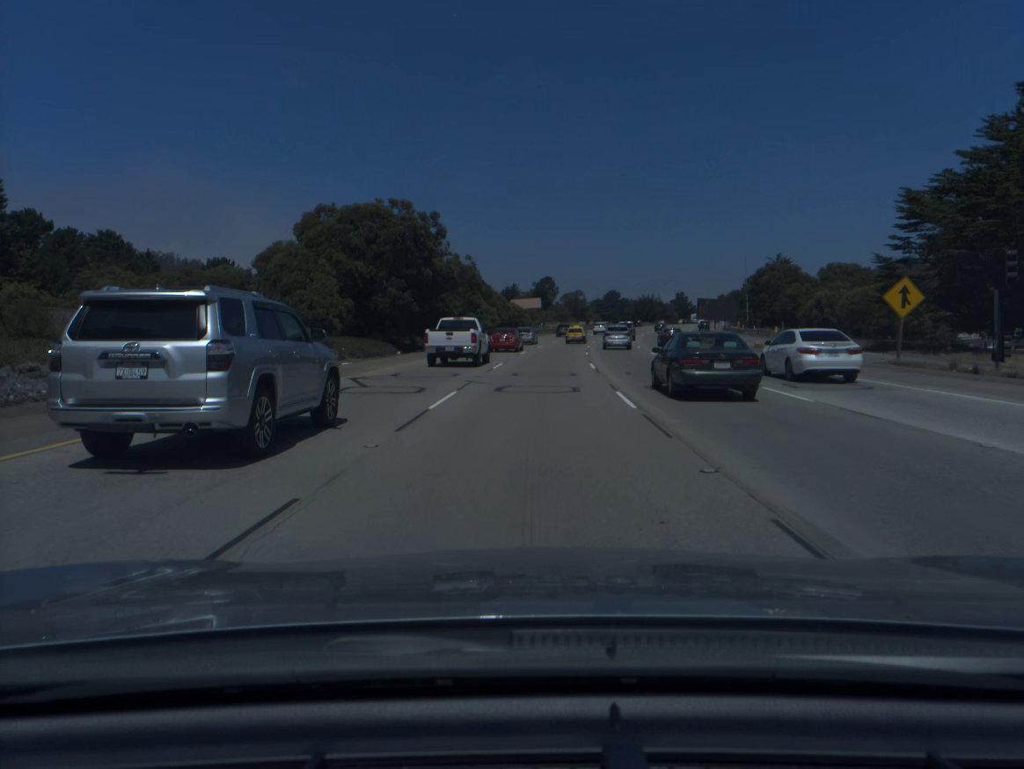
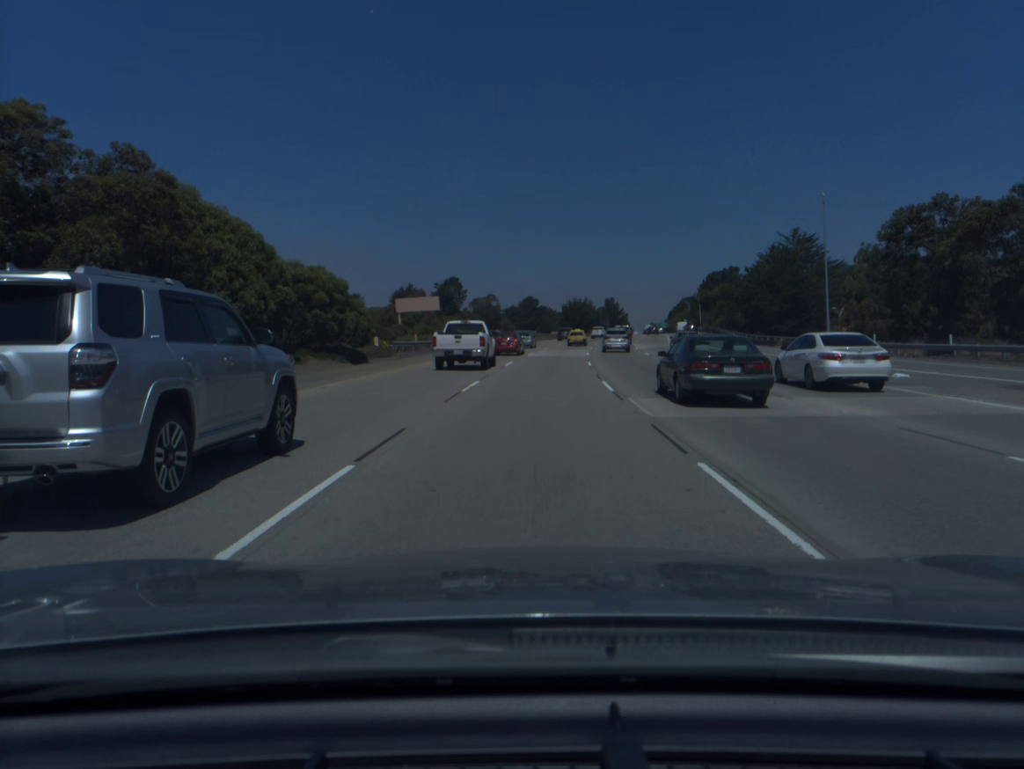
(+3.9, +67.8) m; +6°
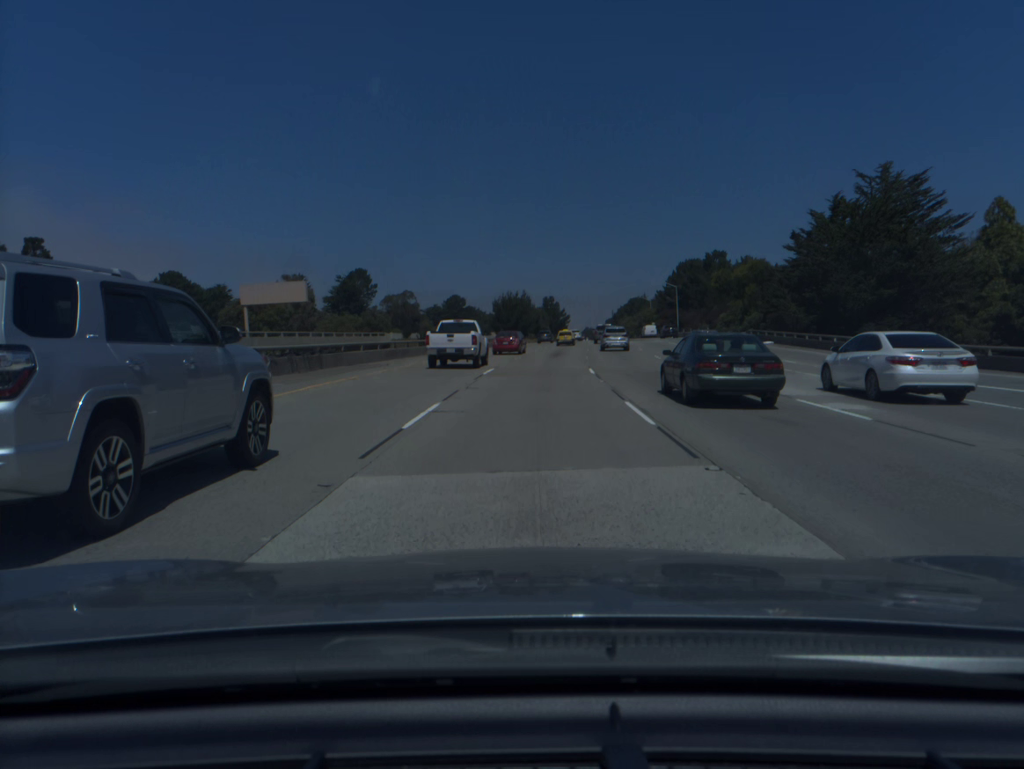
(+2.3, +51.2) m; +5°
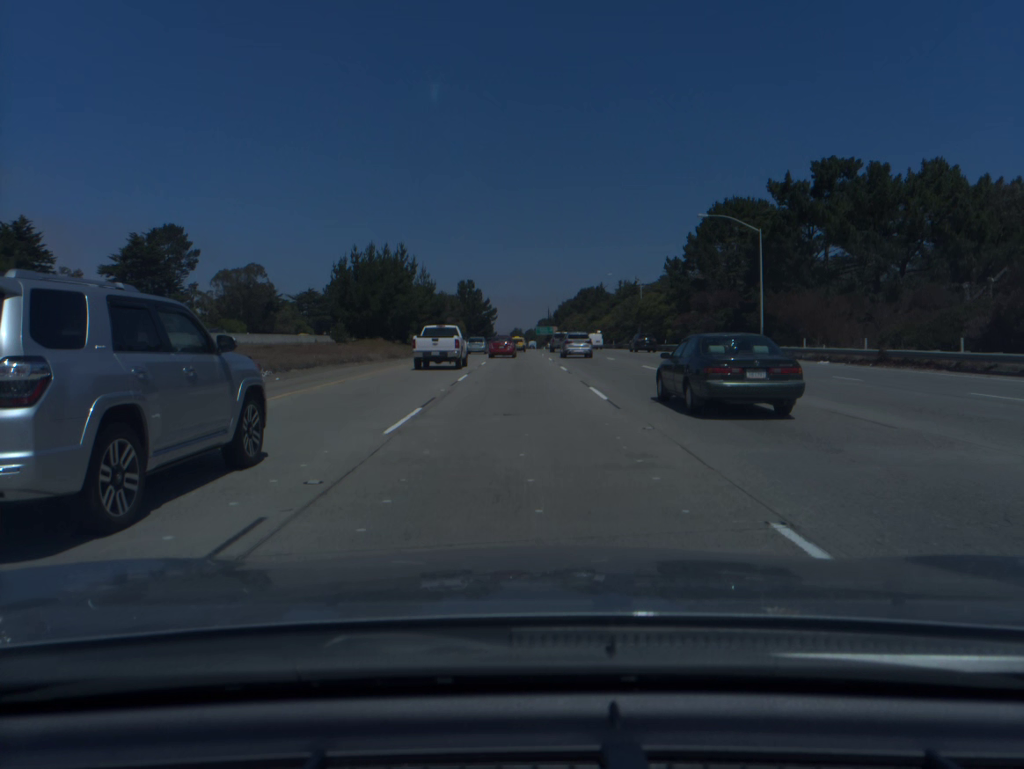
(+5.2, +86.0) m; +5°
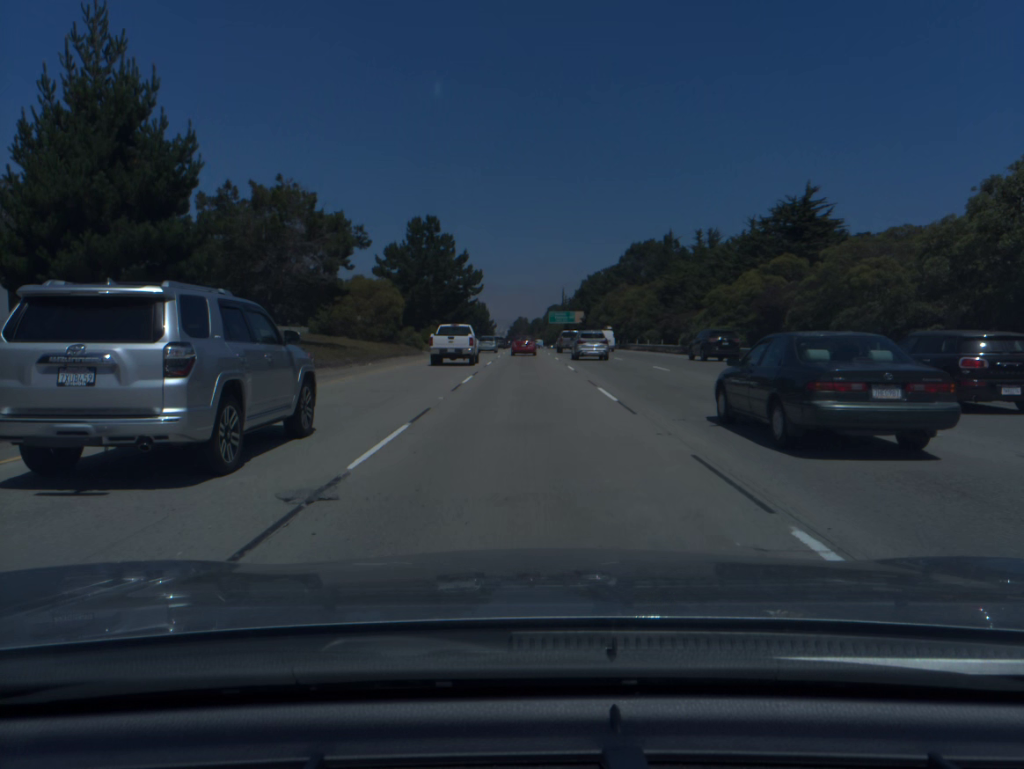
(-0.5, +87.9) m; 0°
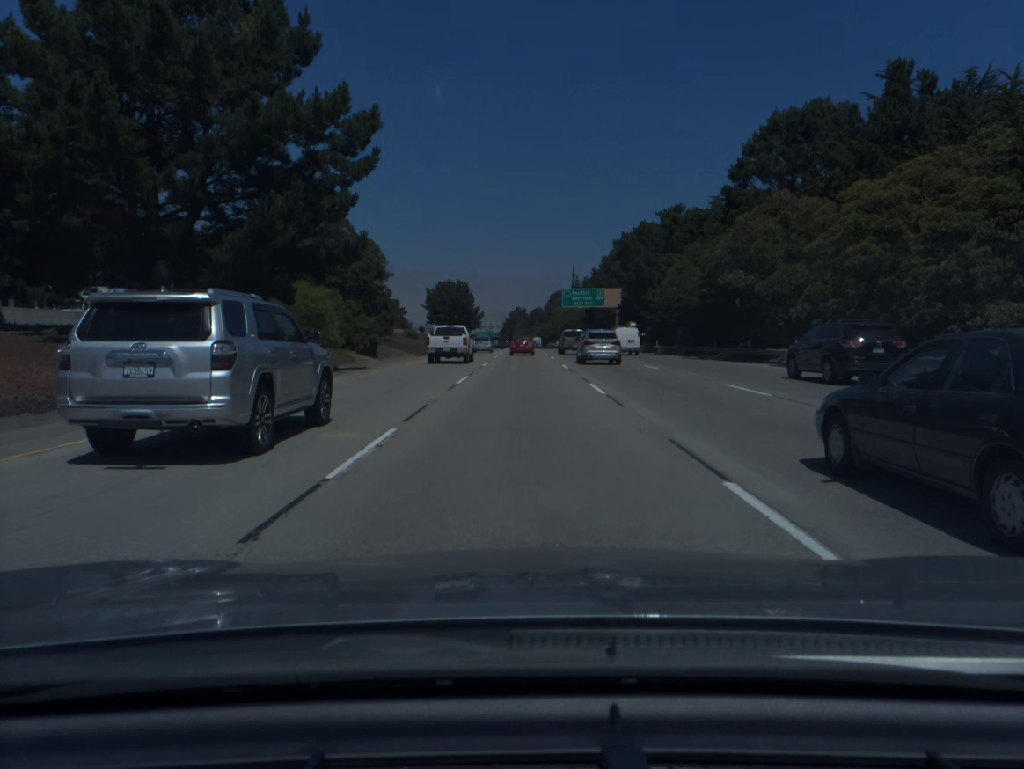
(+0.2, +71.4) m; 0°
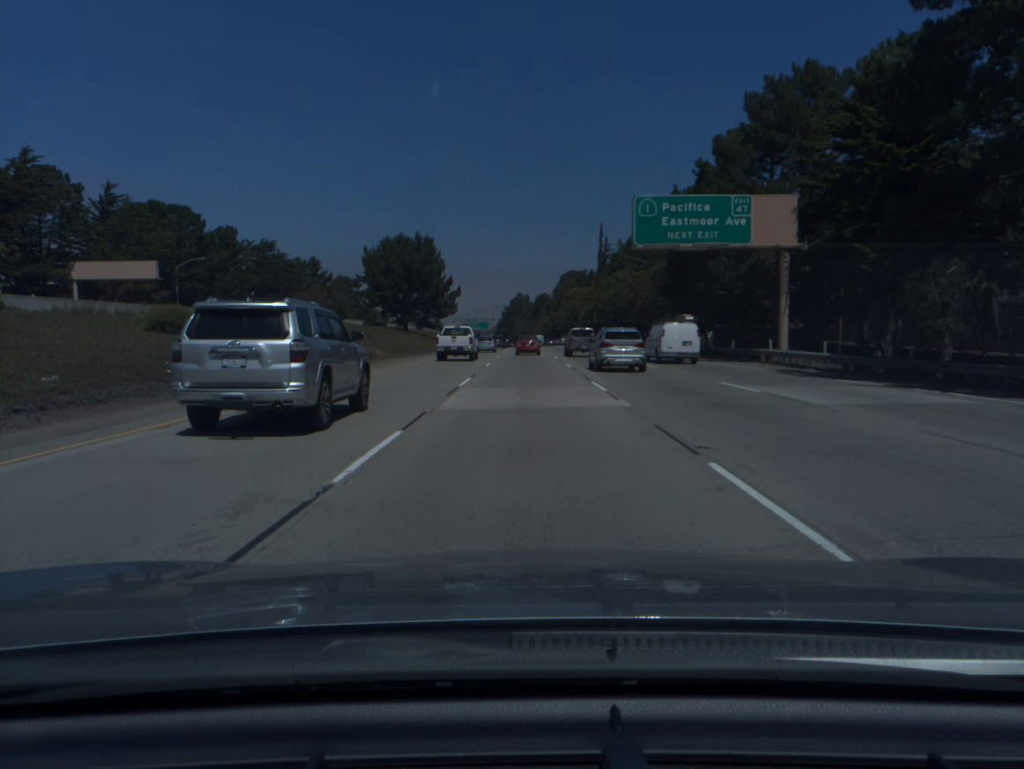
(-0.2, +71.8) m; 0°
